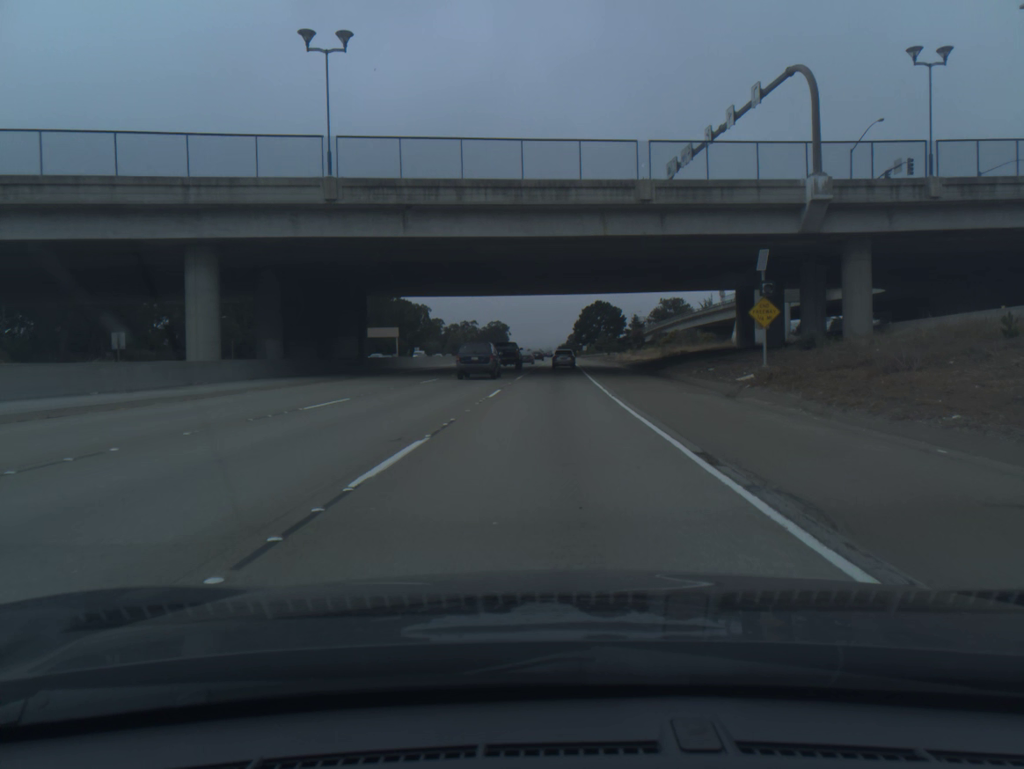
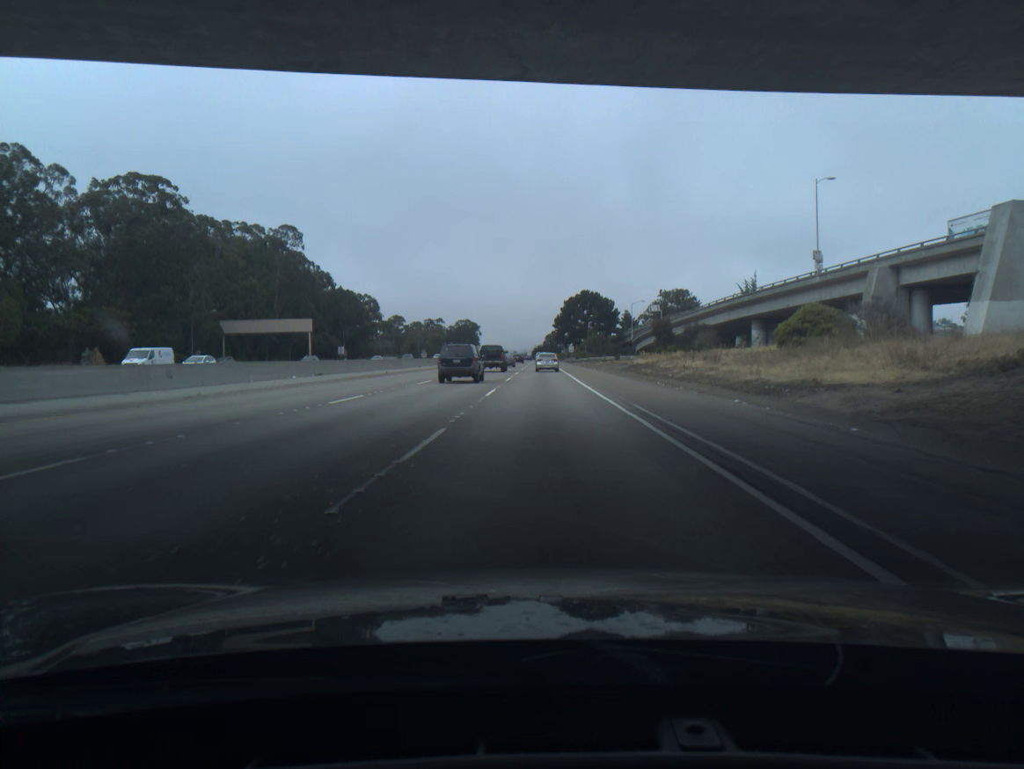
(+1.0, +56.5) m; +2°
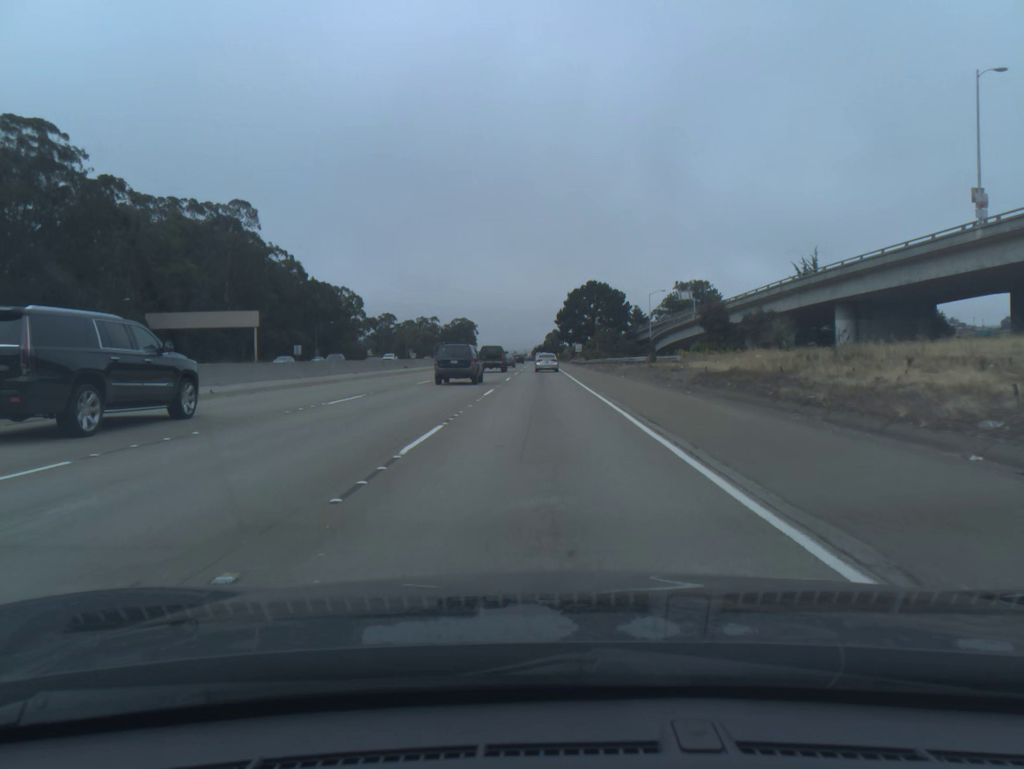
(0.0, +28.5) m; 0°
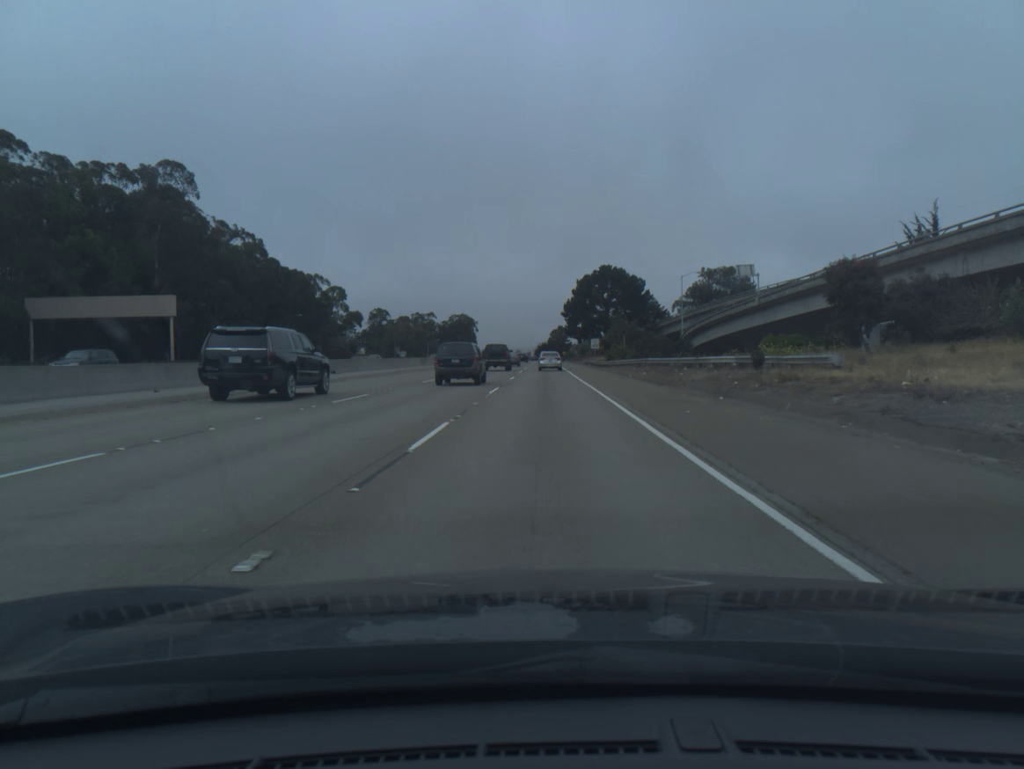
(-0.1, +28.6) m; 0°
